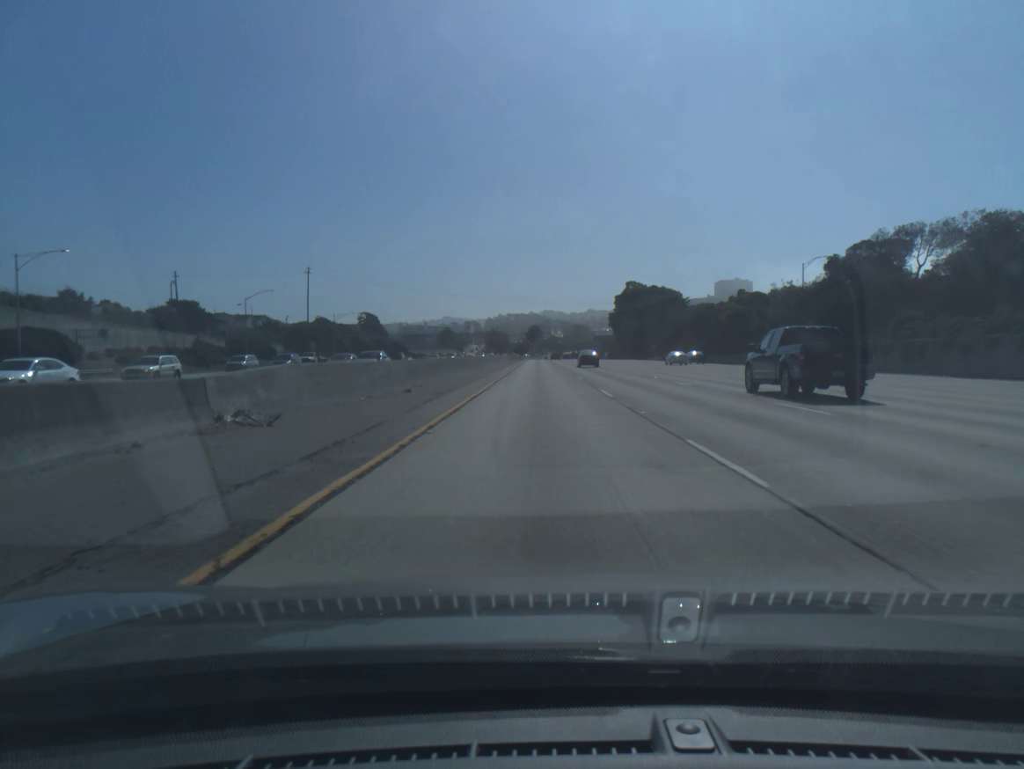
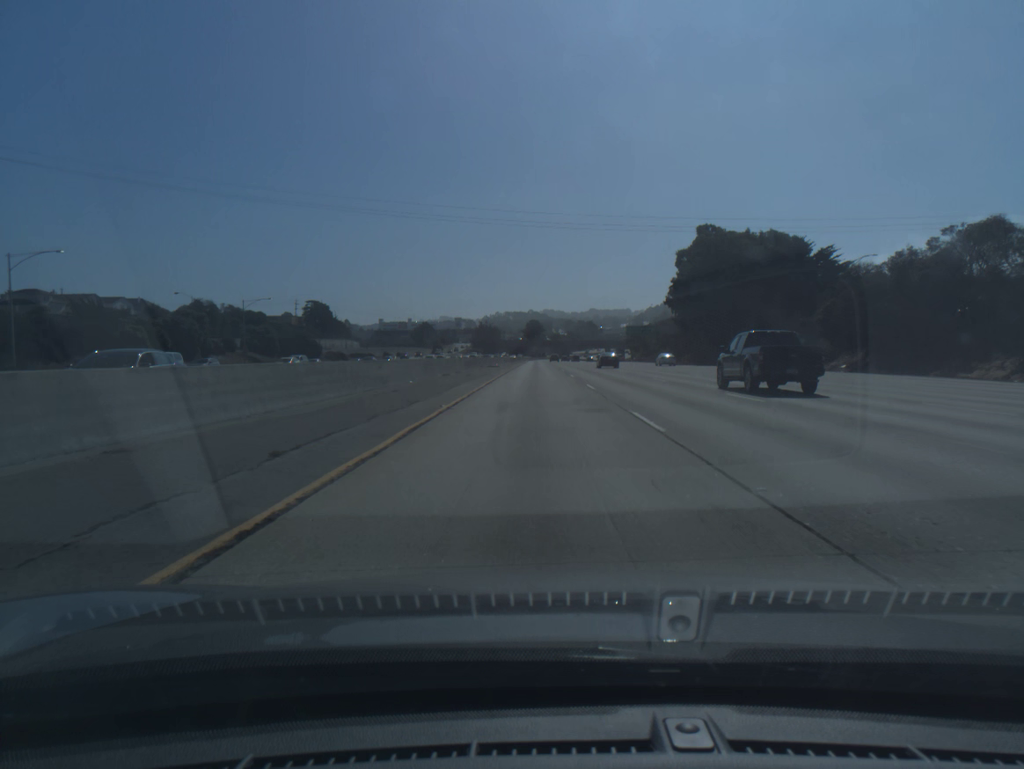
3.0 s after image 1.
(+0.2, +97.4) m; 0°
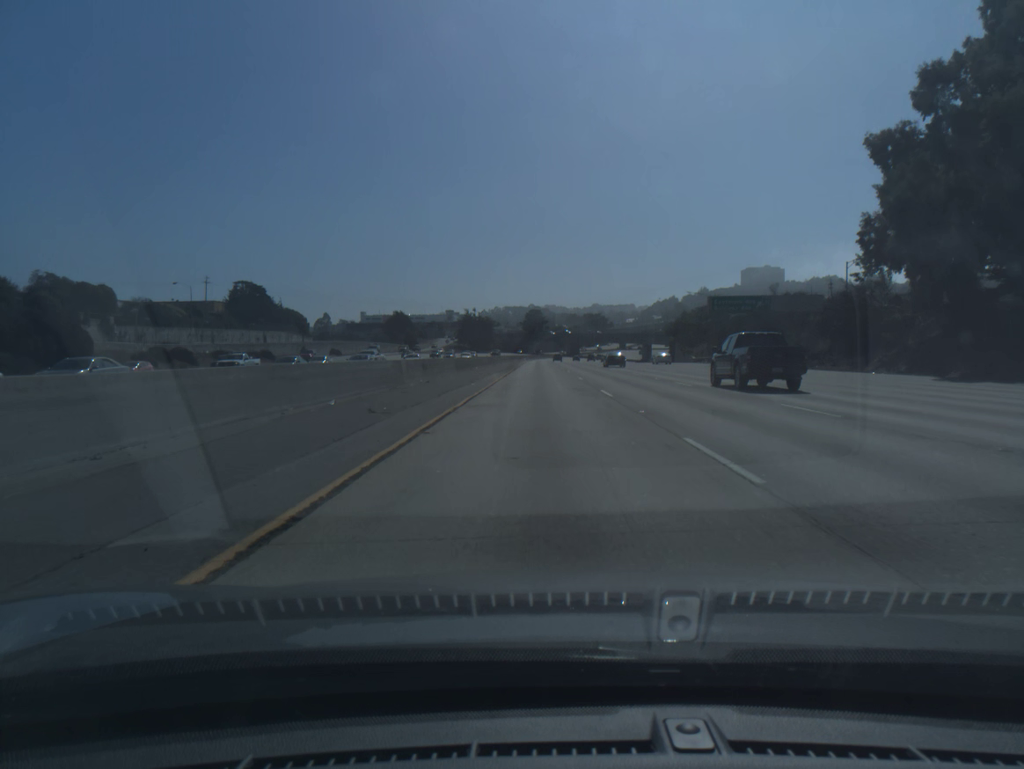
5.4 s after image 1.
(-0.1, +78.1) m; 0°
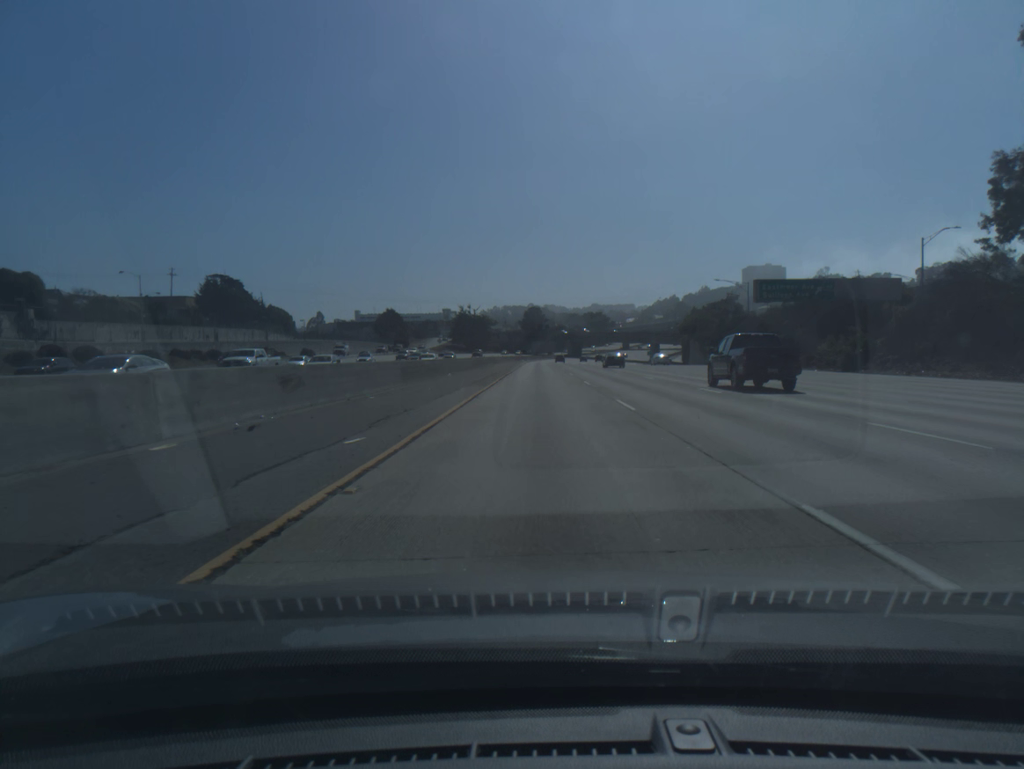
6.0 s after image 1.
(0.0, +19.5) m; 0°
